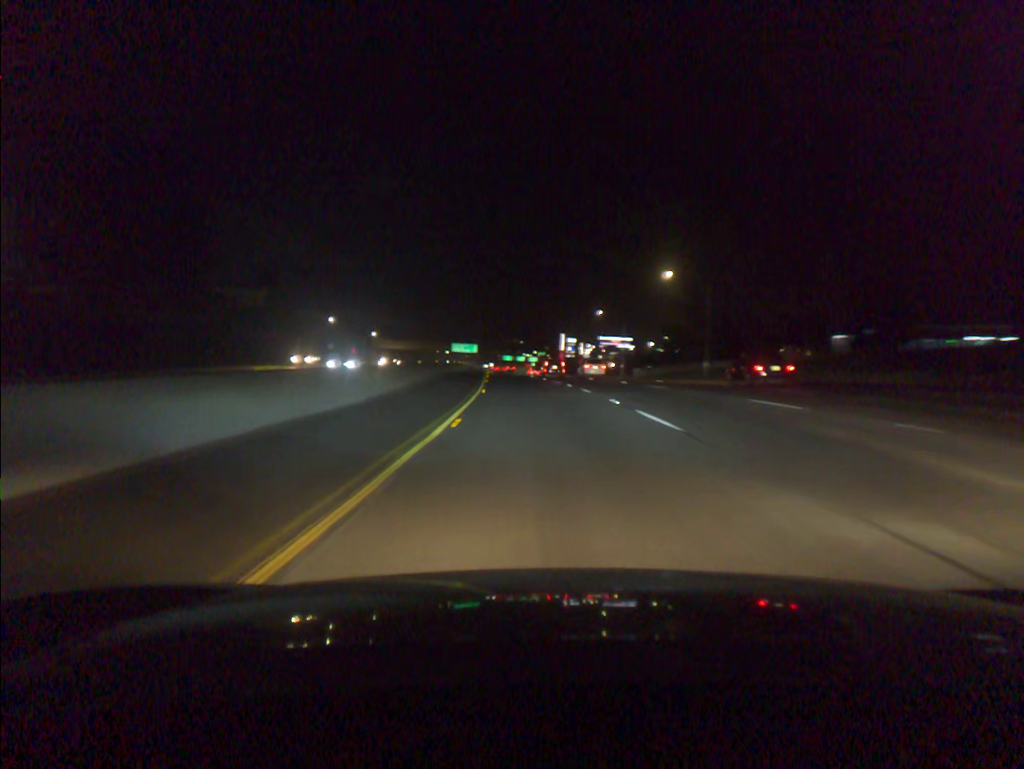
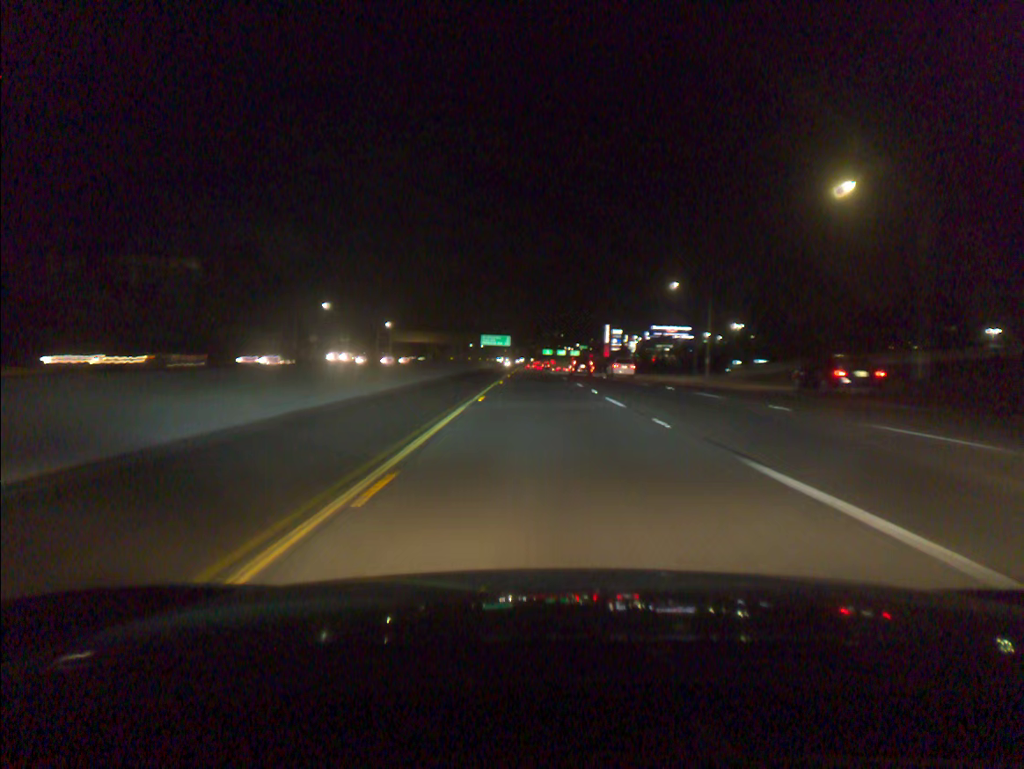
(-1.1, +36.2) m; -3°
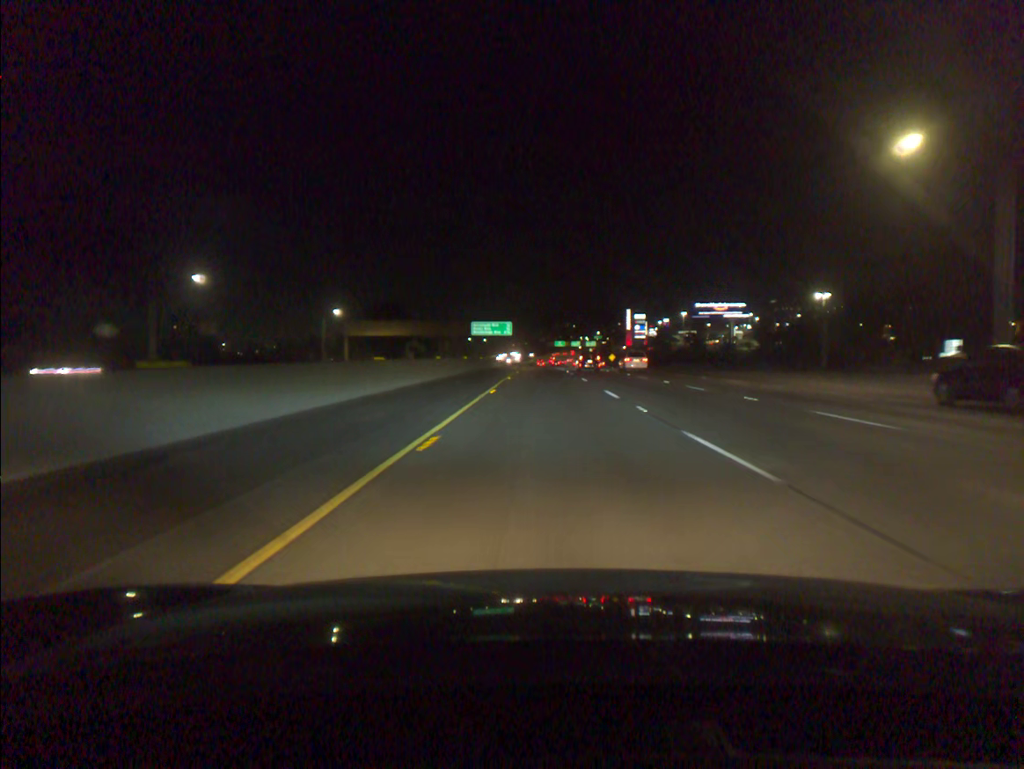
(-0.6, +55.2) m; -1°
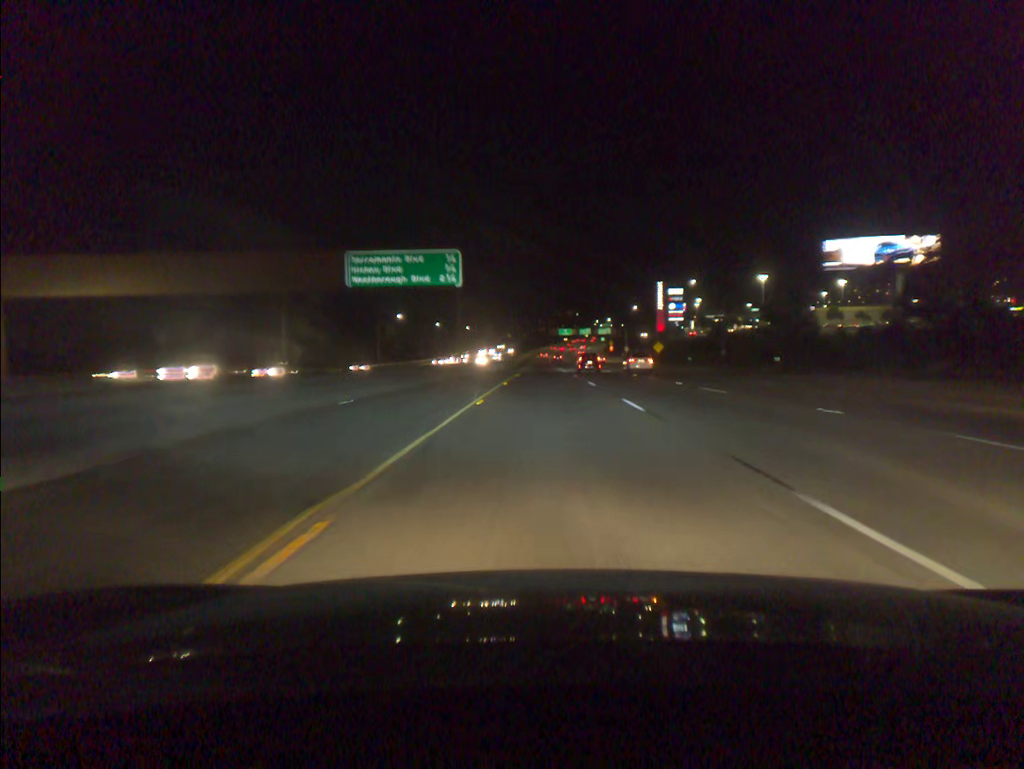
(-0.2, +93.1) m; 0°
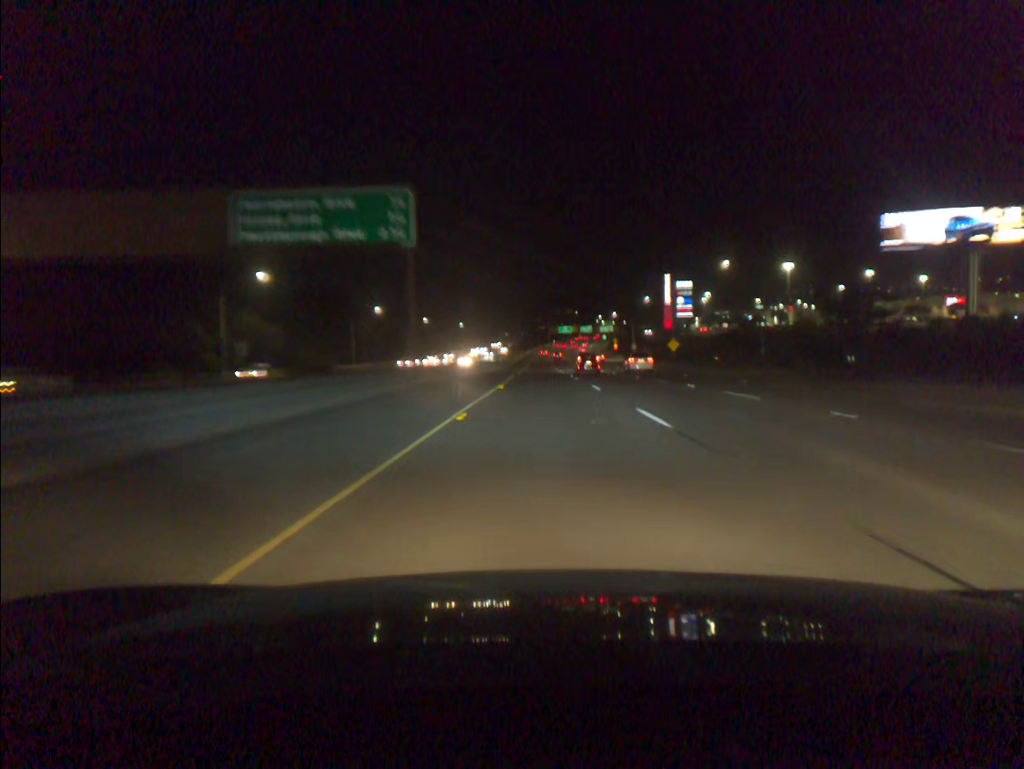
(0.0, +18.6) m; 0°
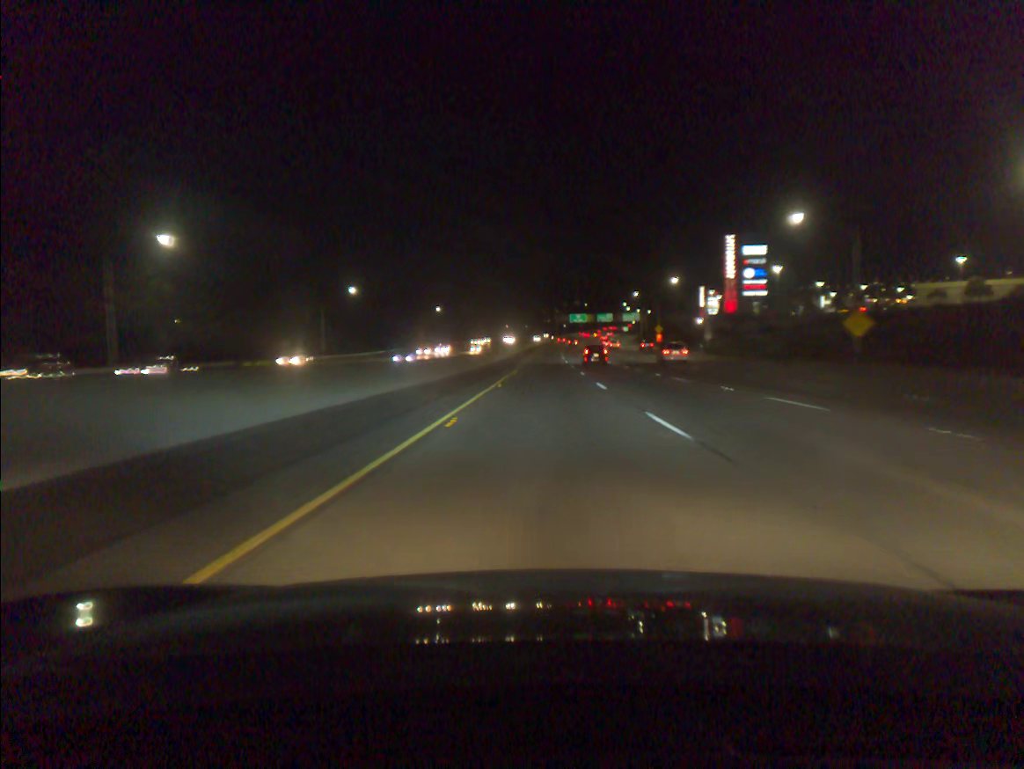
(-0.1, +75.0) m; 0°
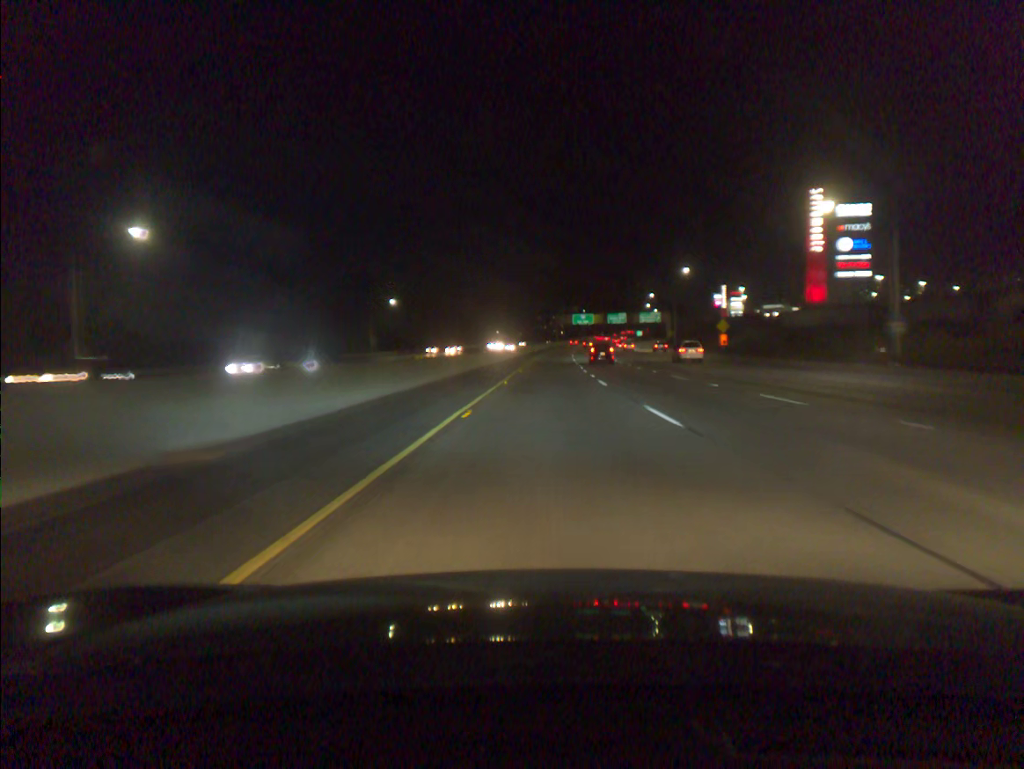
(0.0, +56.8) m; 0°
